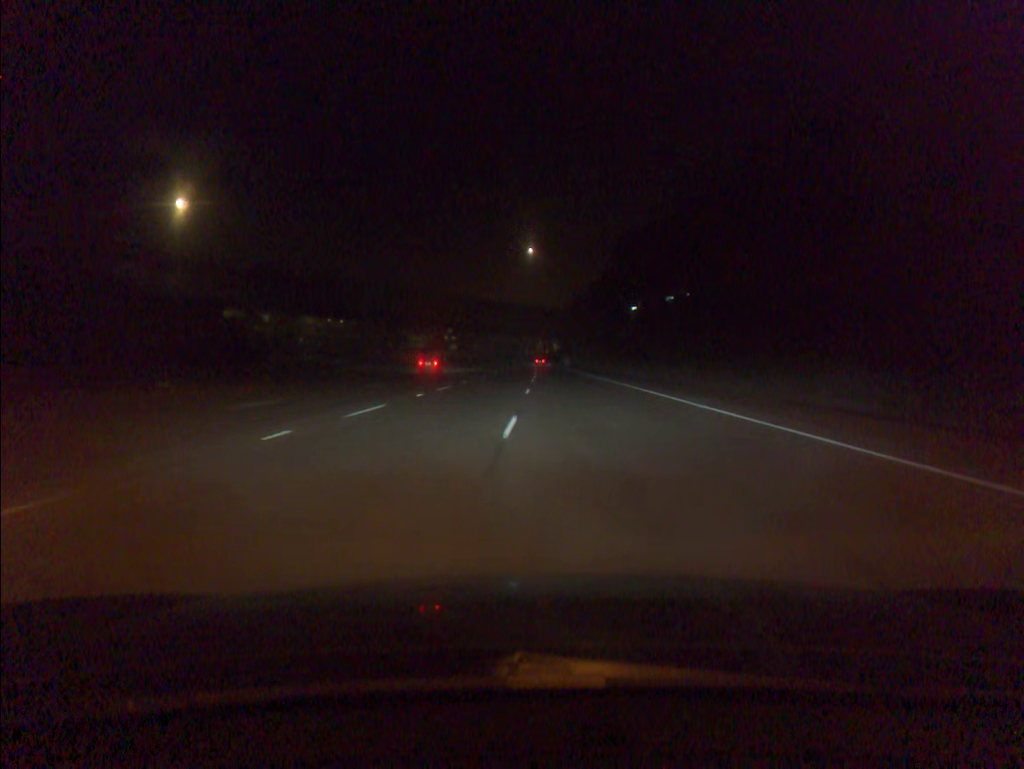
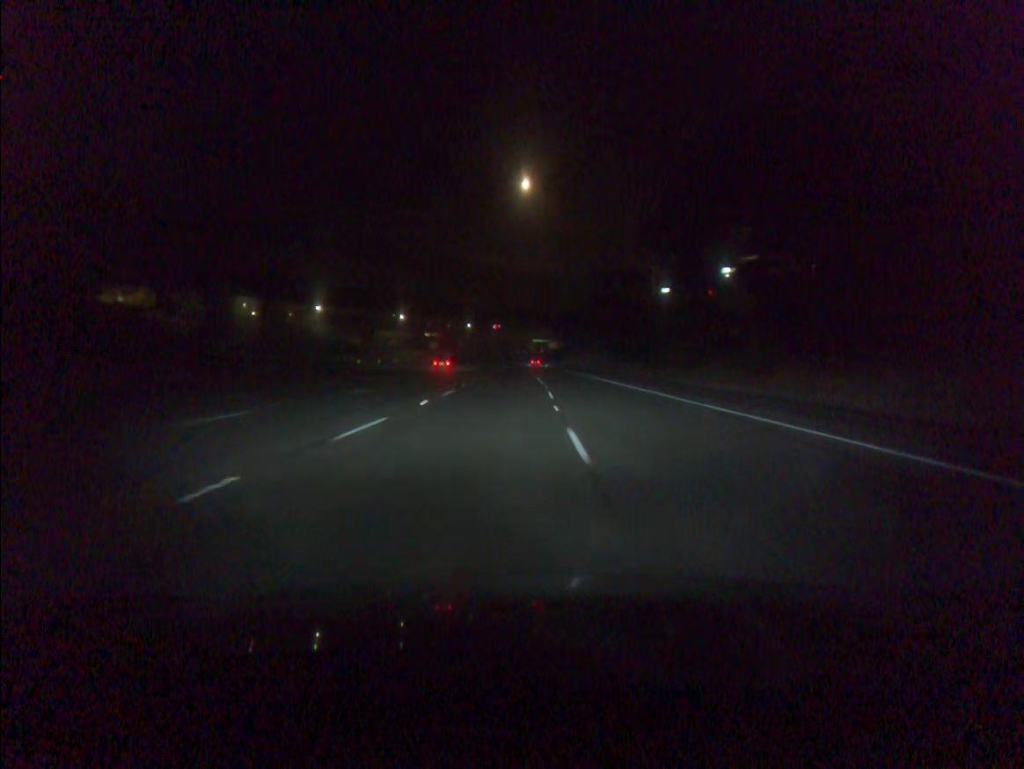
(+0.3, +47.5) m; +1°
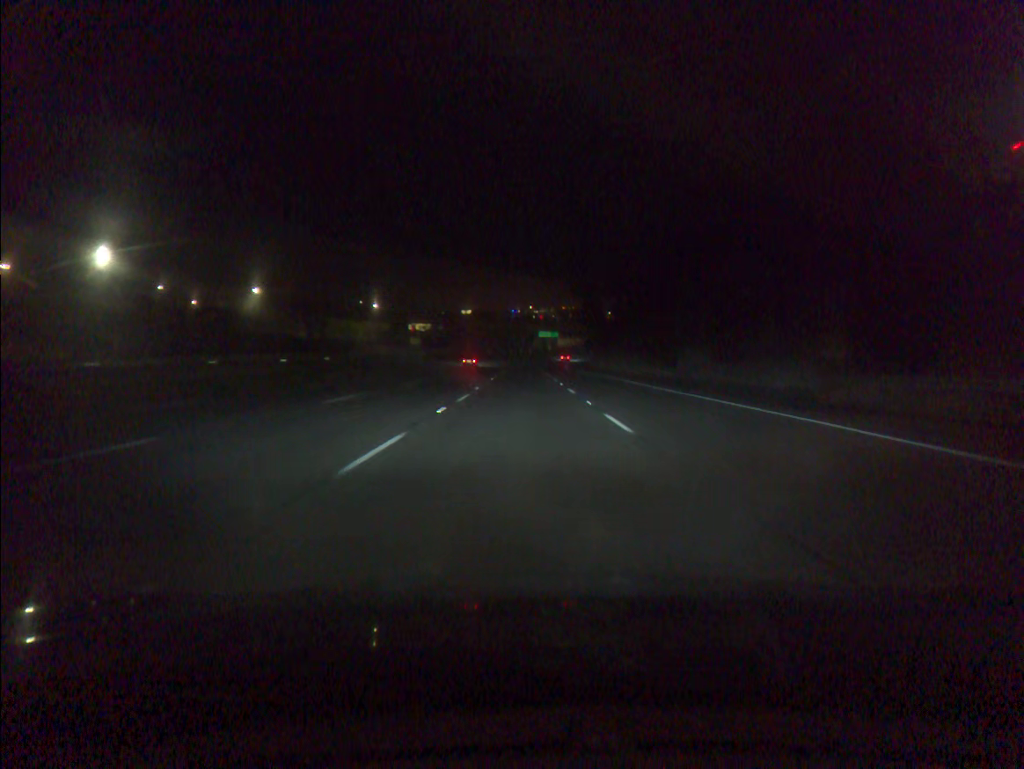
(-0.4, +63.4) m; 0°
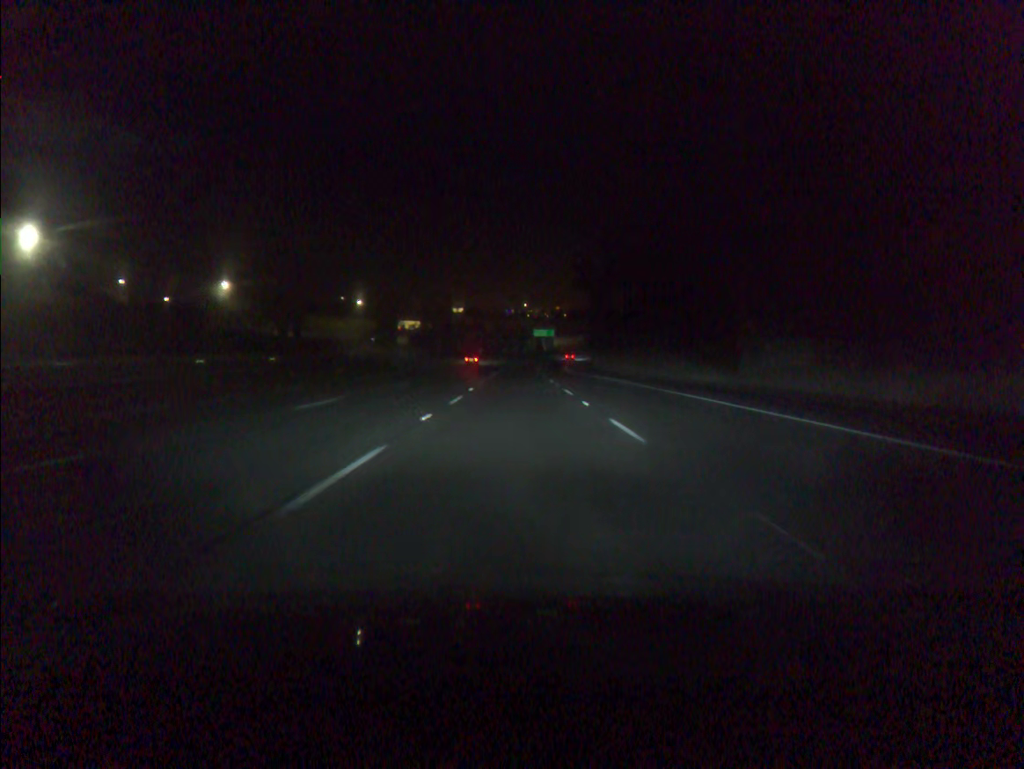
(+0.1, +15.8) m; 0°
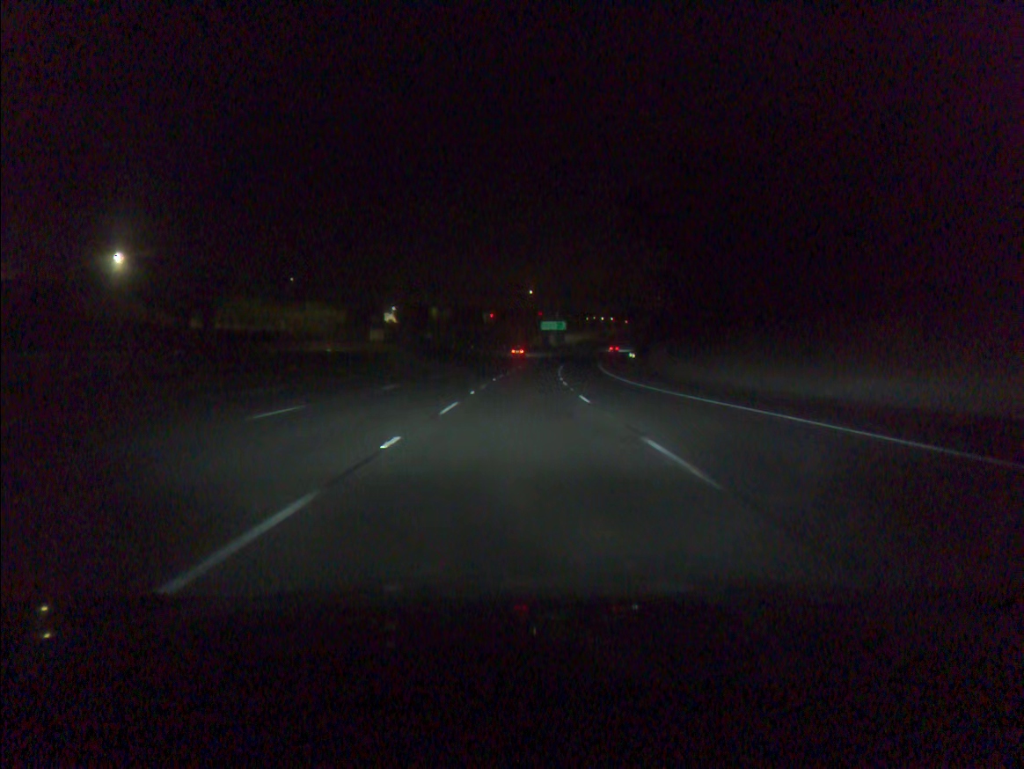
(-0.1, +47.5) m; -1°
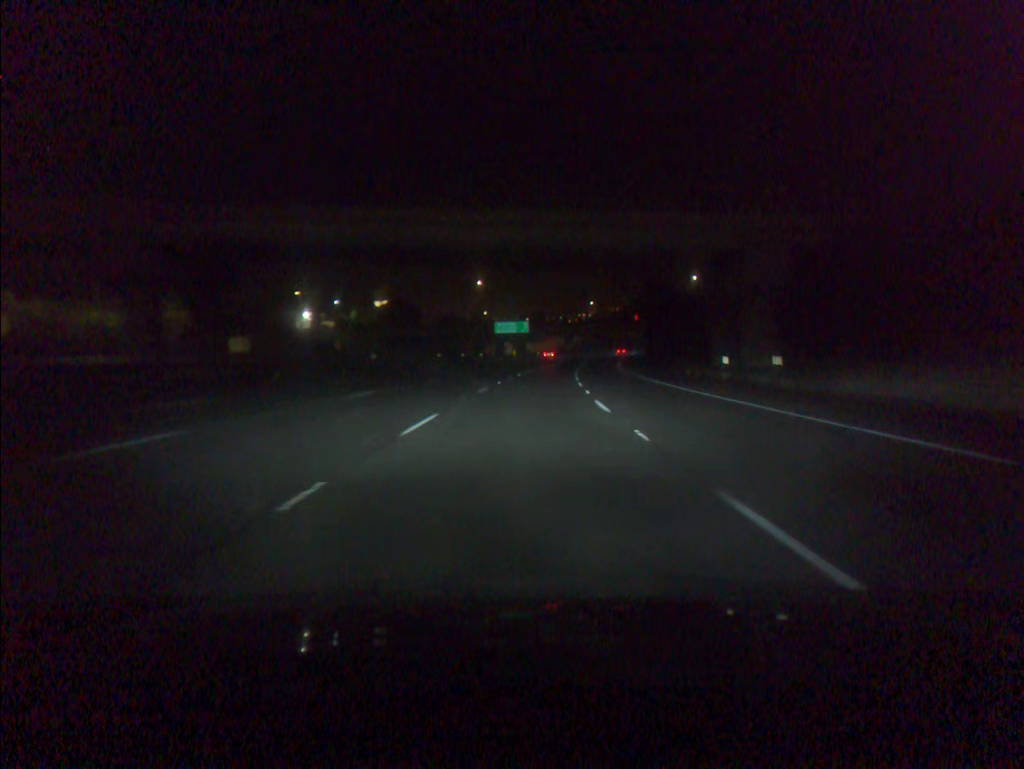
(+1.5, +63.2) m; +3°
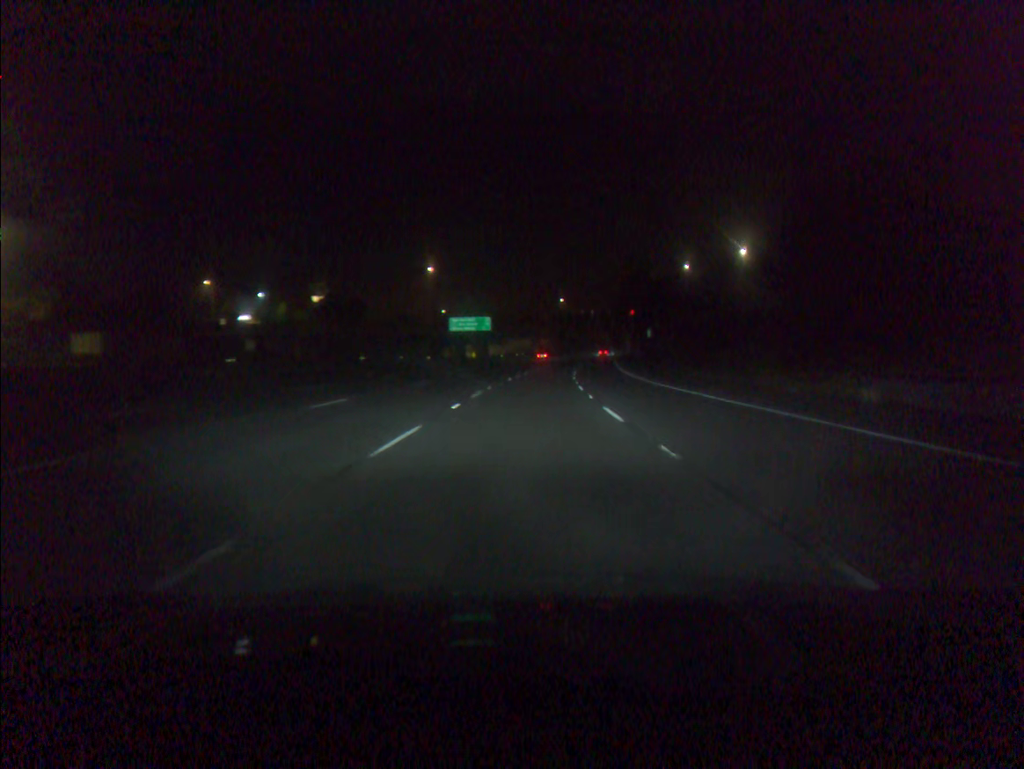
(+0.7, +31.5) m; +3°
